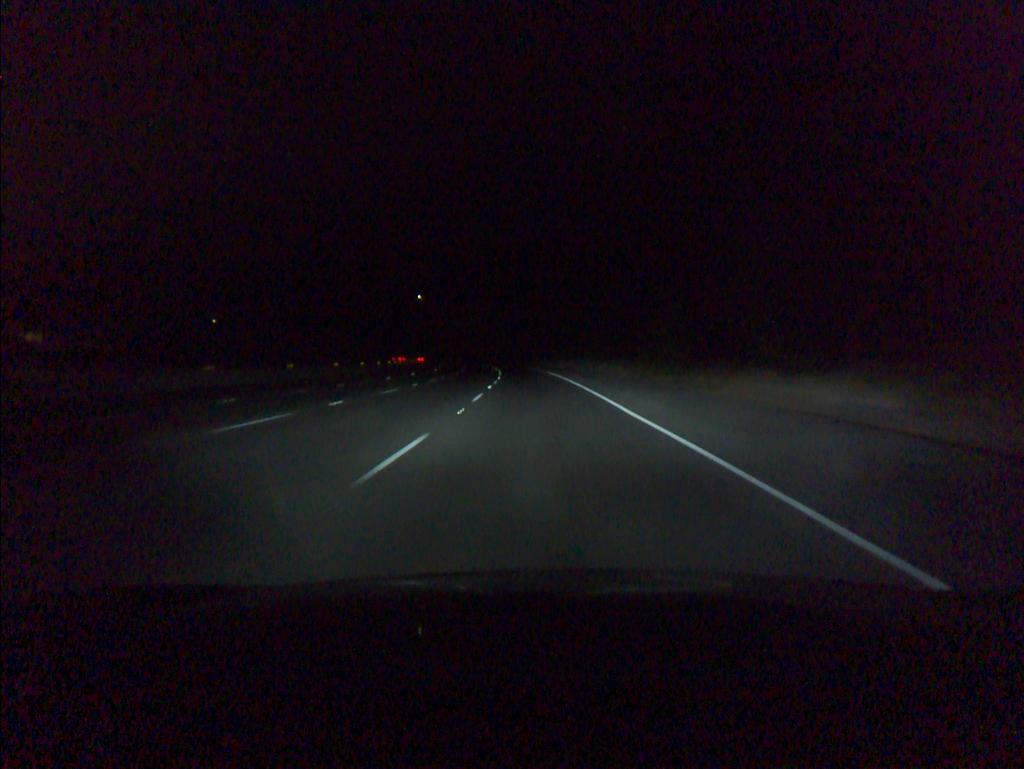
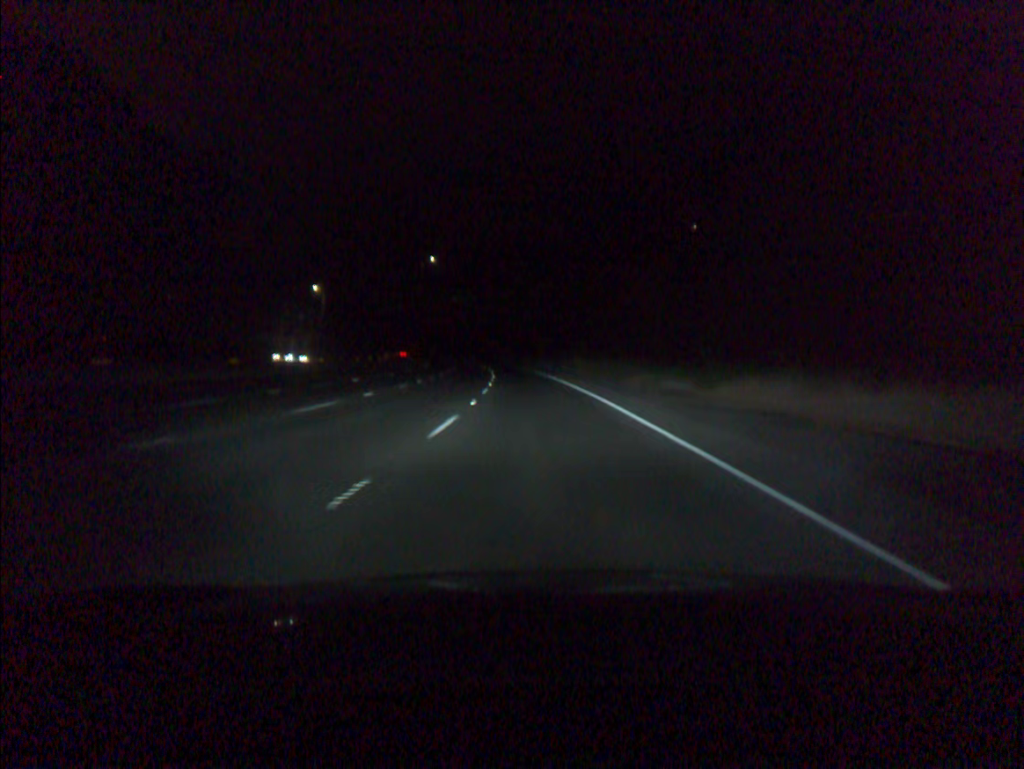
(-2.7, +83.9) m; -5°
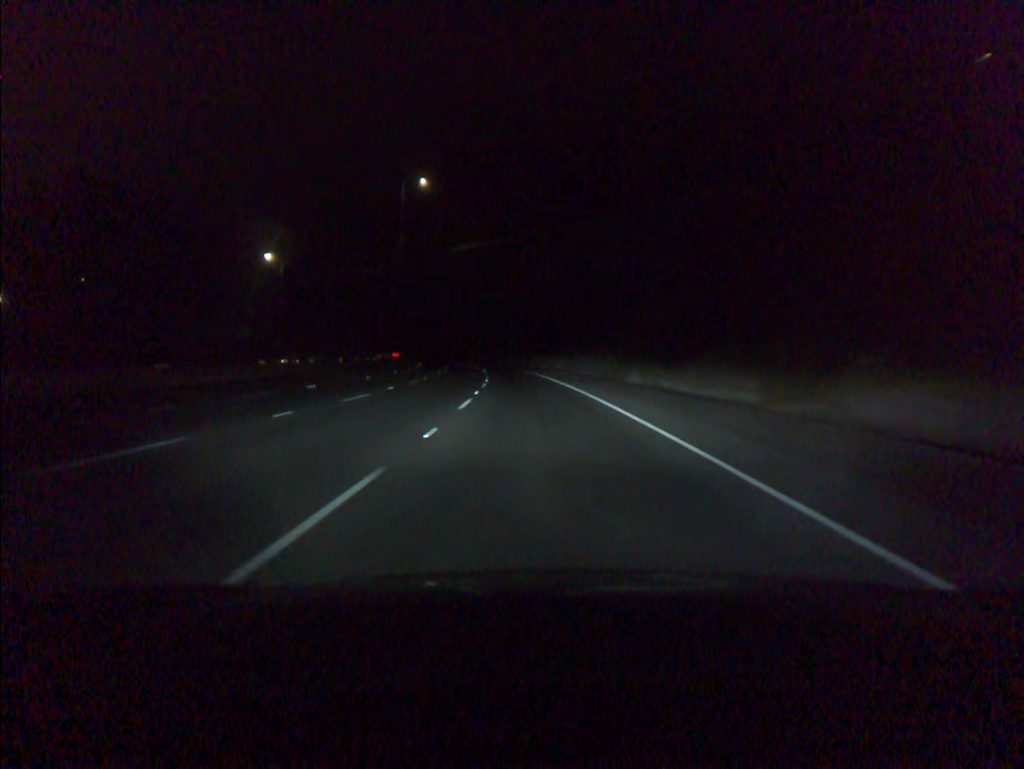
(-2.3, +67.2) m; -4°
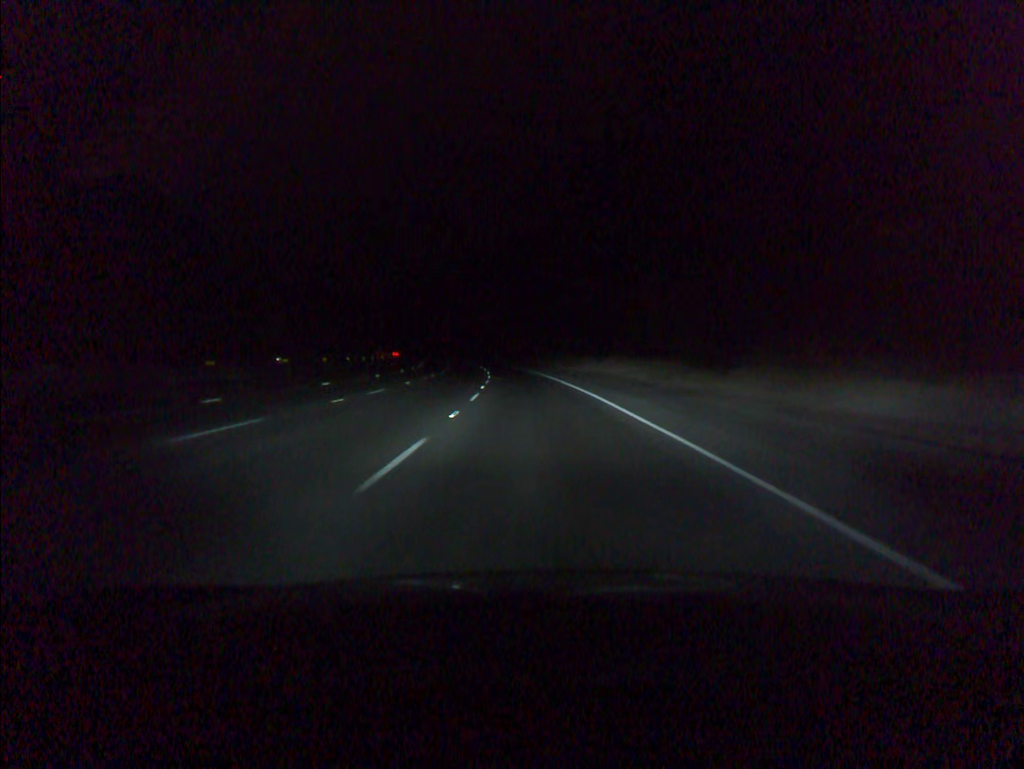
(-4.5, +83.8) m; -6°
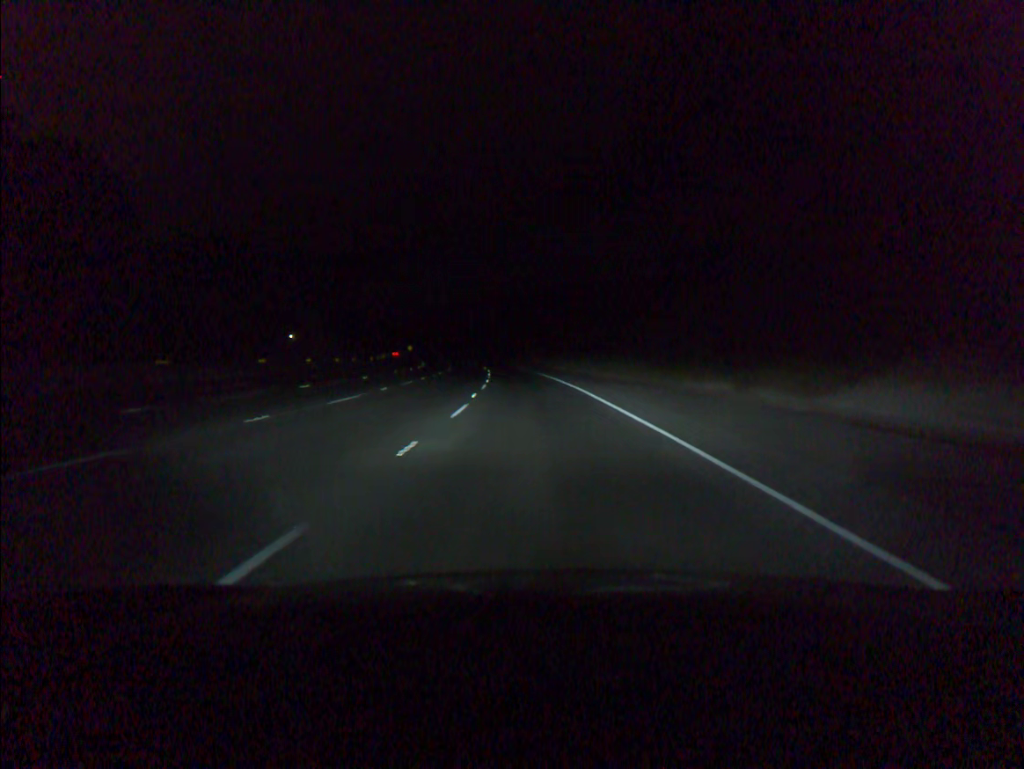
(-1.5, +50.3) m; -4°
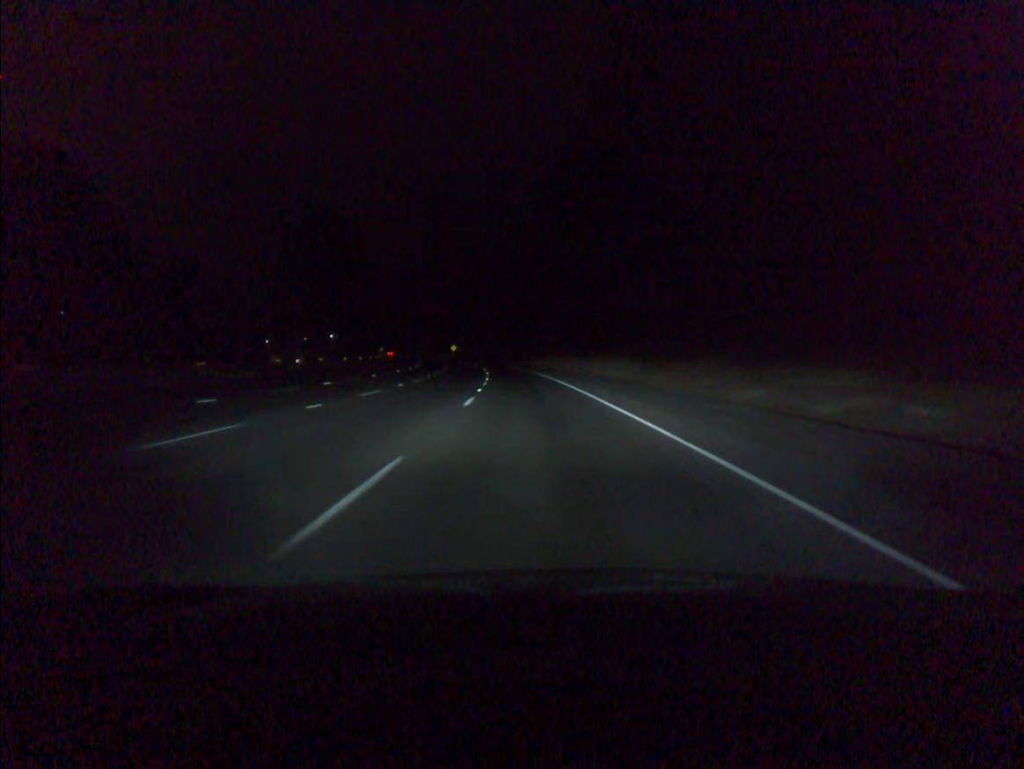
(-4.1, +83.8) m; -5°
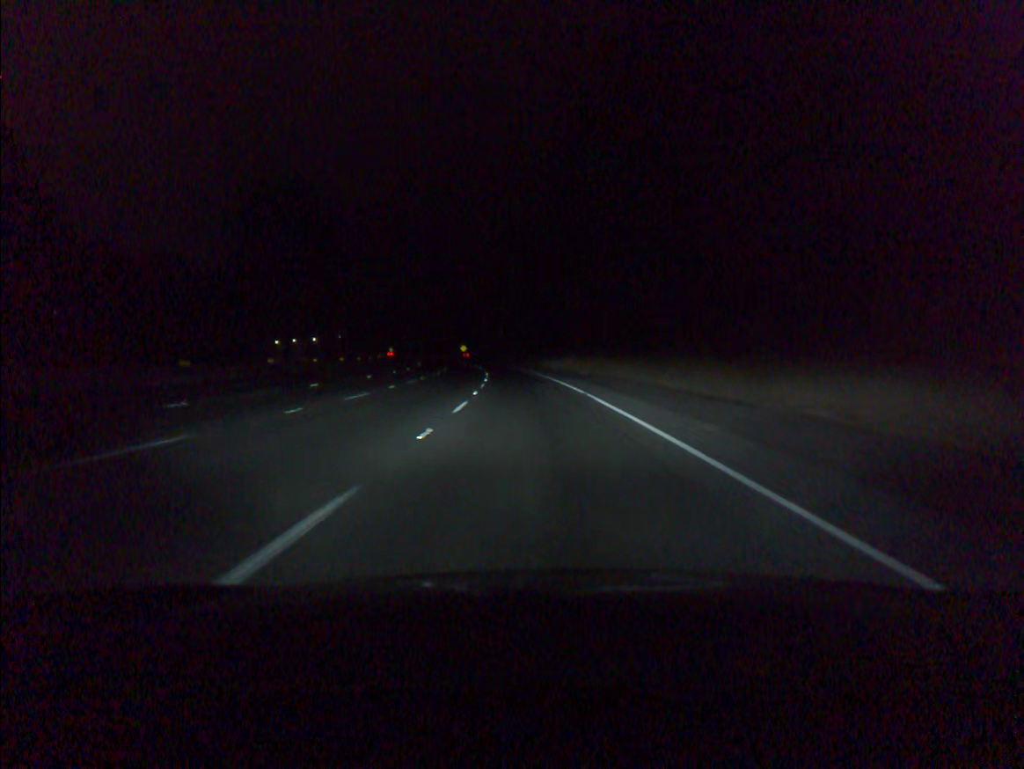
(-0.2, +16.8) m; -1°
